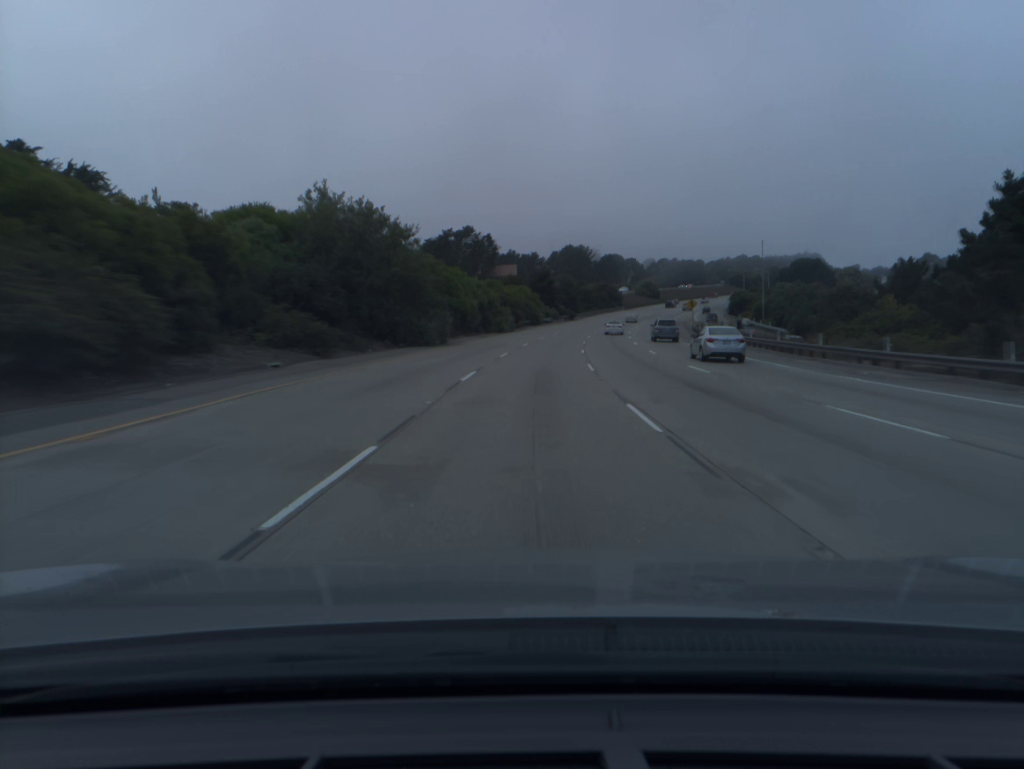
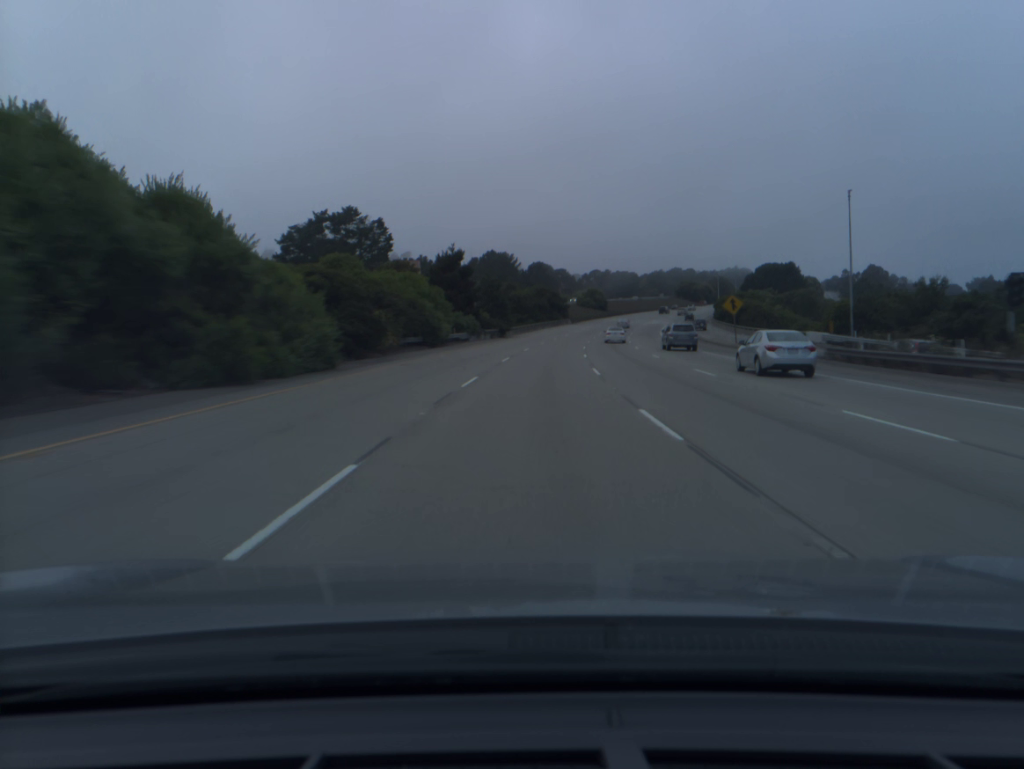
(+2.6, +59.1) m; +6°
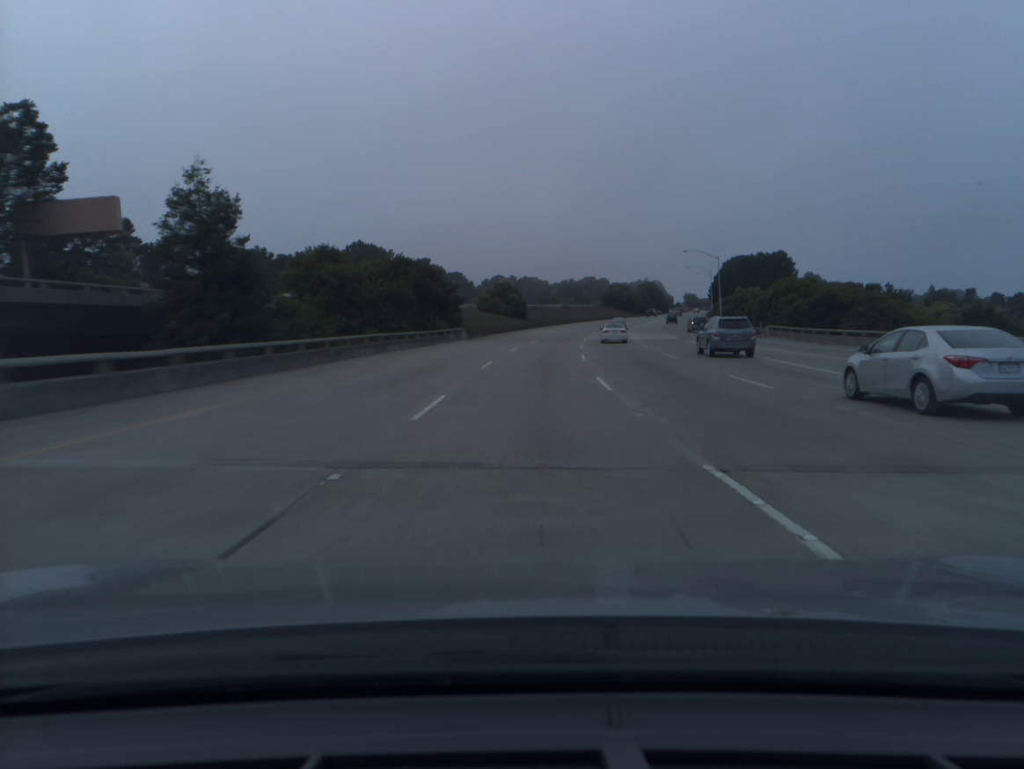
(+5.2, +78.8) m; +7°
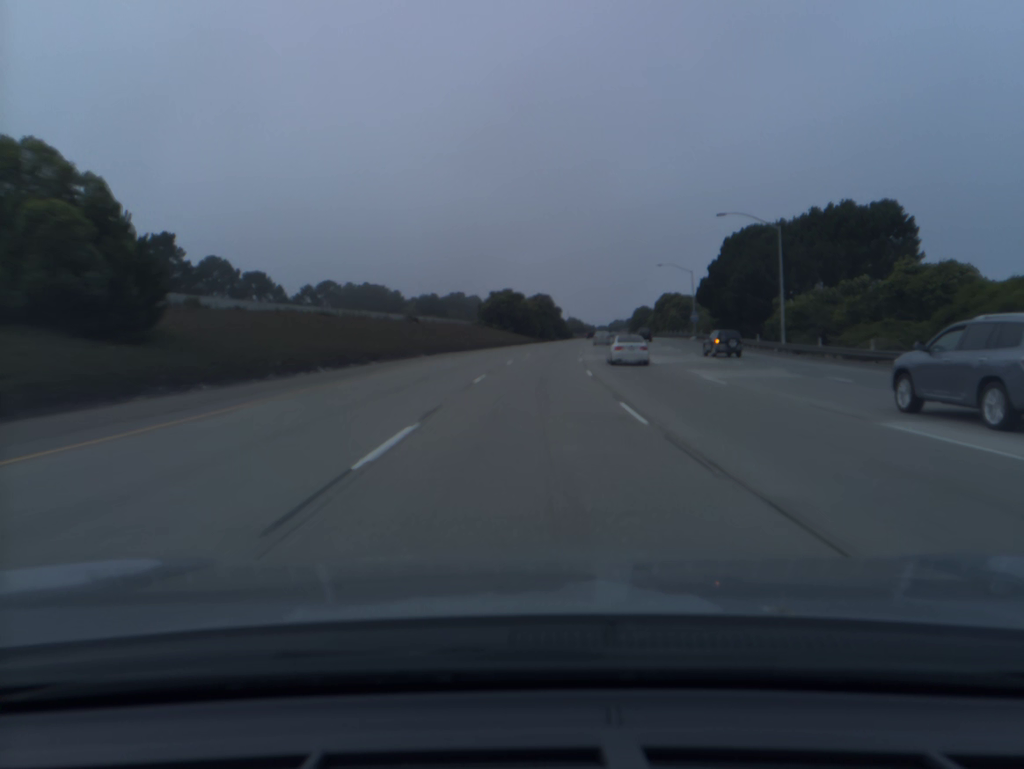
(+7.7, +97.9) m; +10°
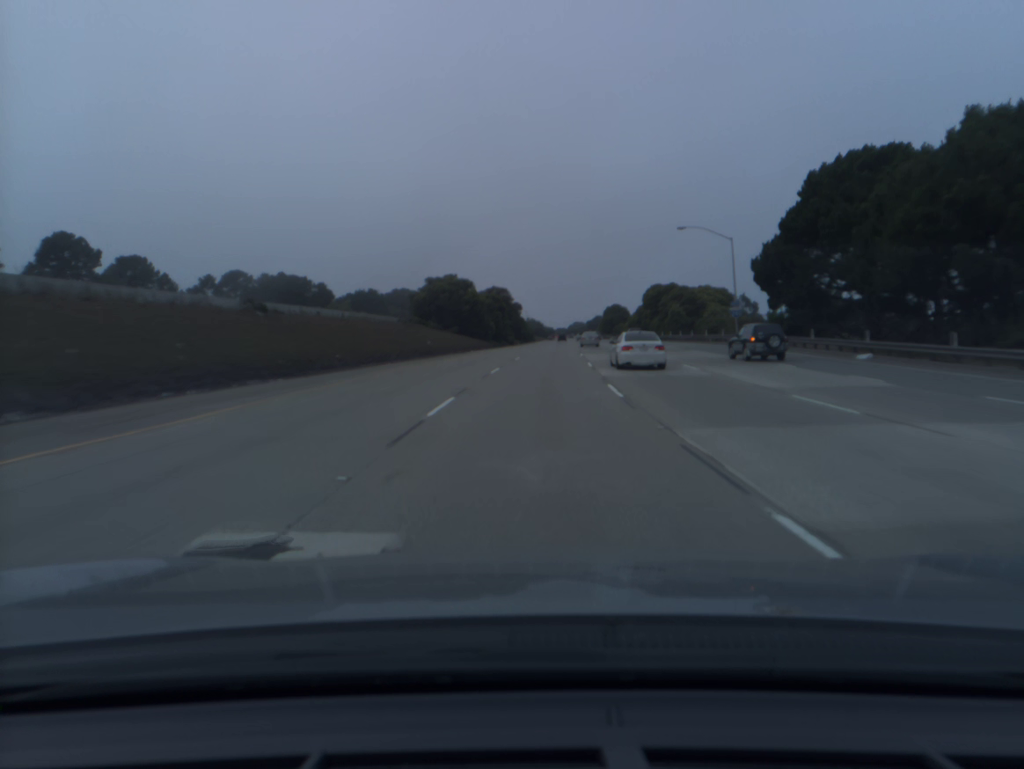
(+1.1, +39.2) m; +3°
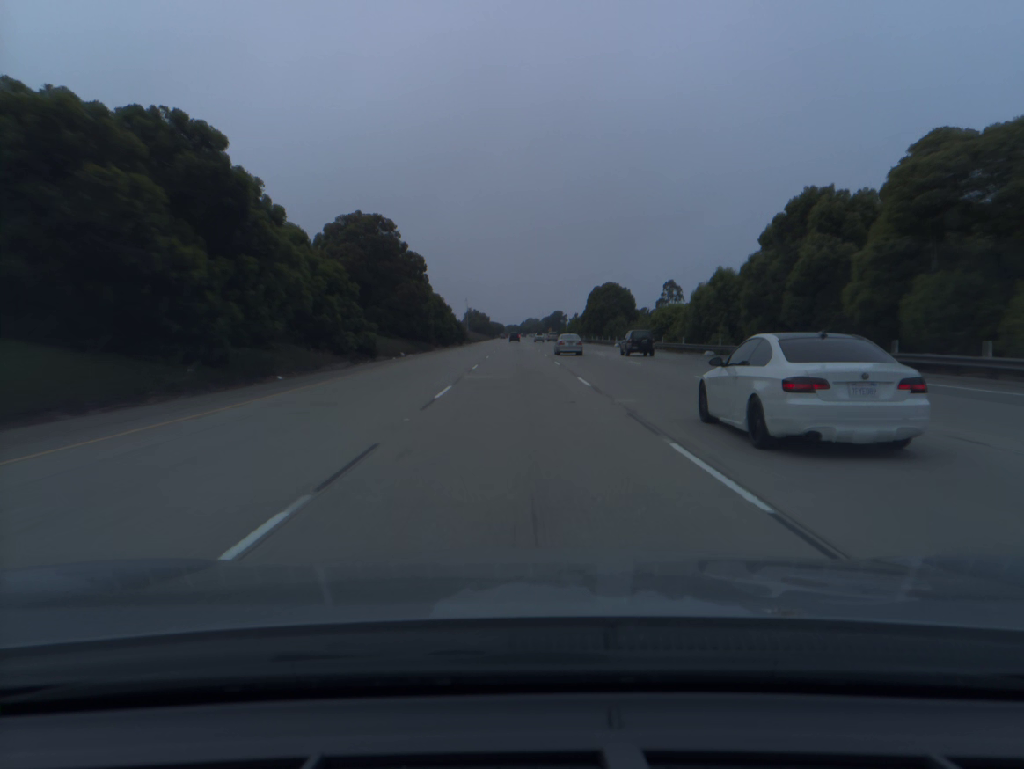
(+4.6, +98.0) m; +4°
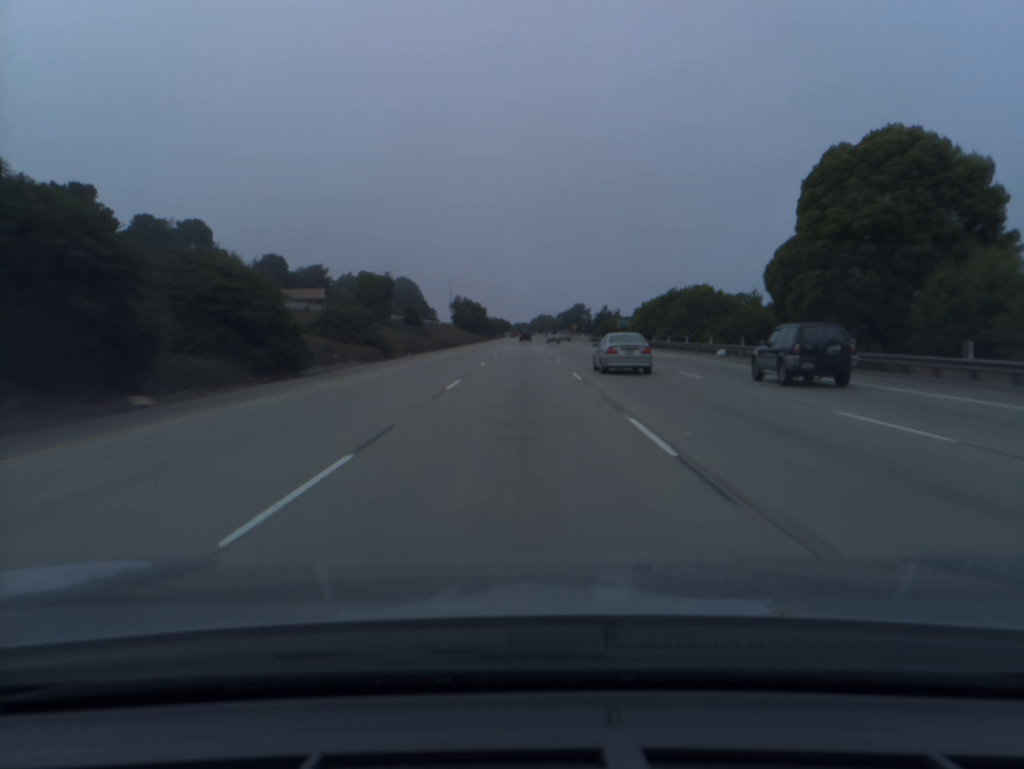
(-0.7, +99.4) m; -1°
